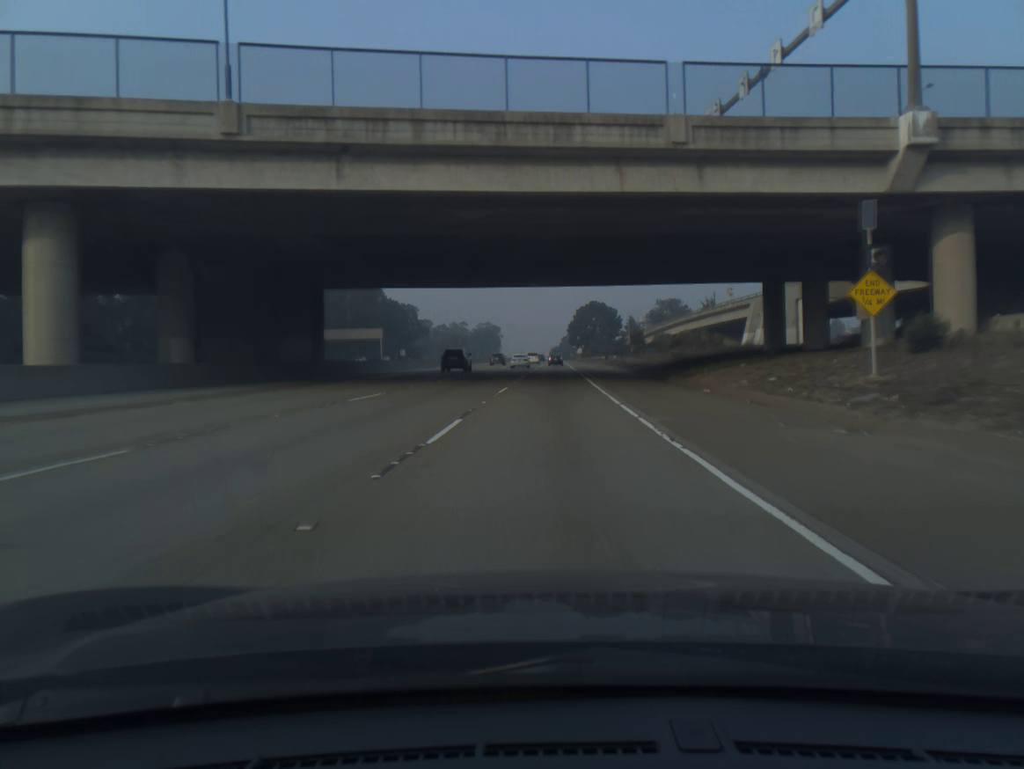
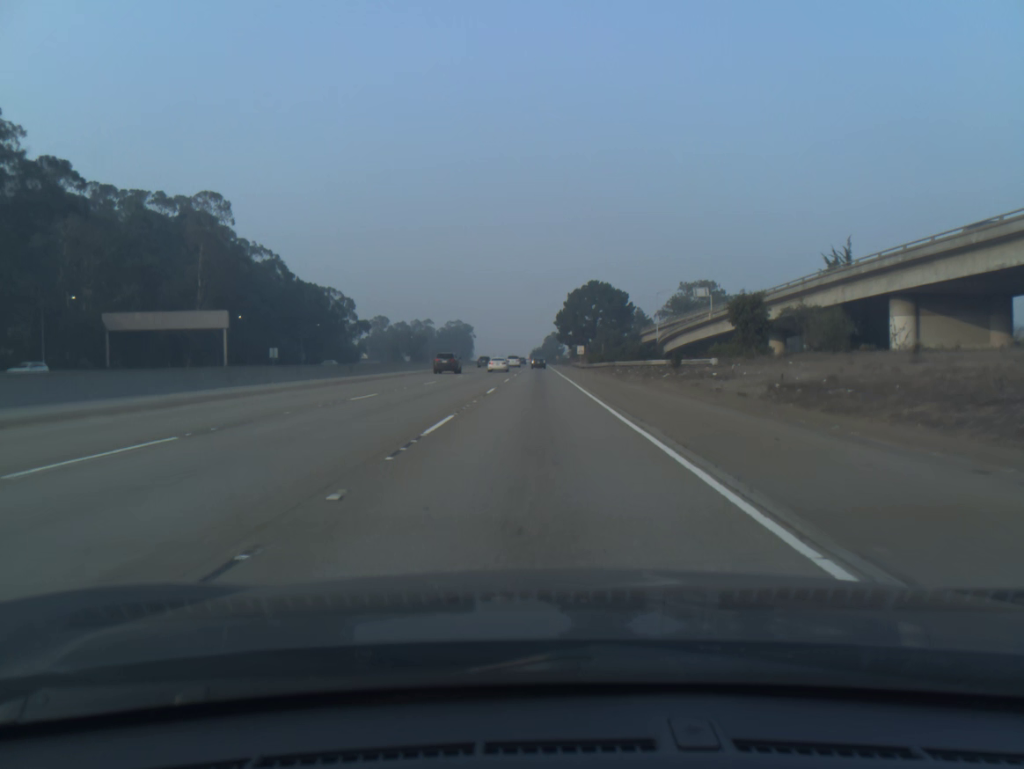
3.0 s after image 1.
(+1.7, +85.9) m; +1°
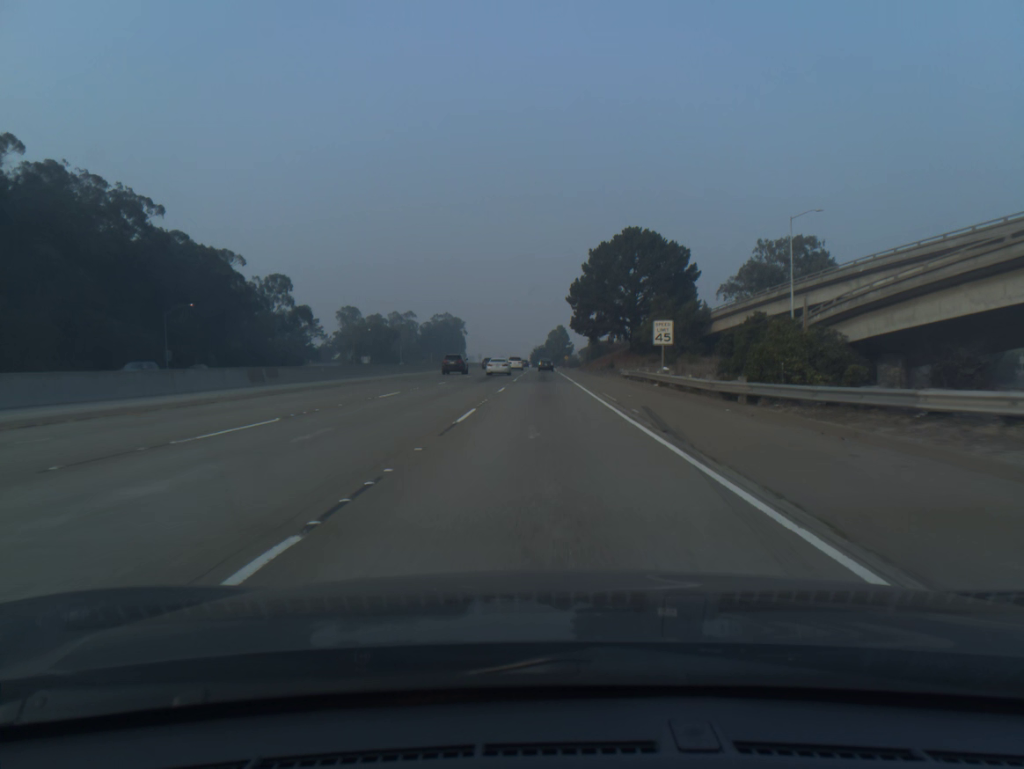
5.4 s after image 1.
(-0.3, +69.2) m; 0°
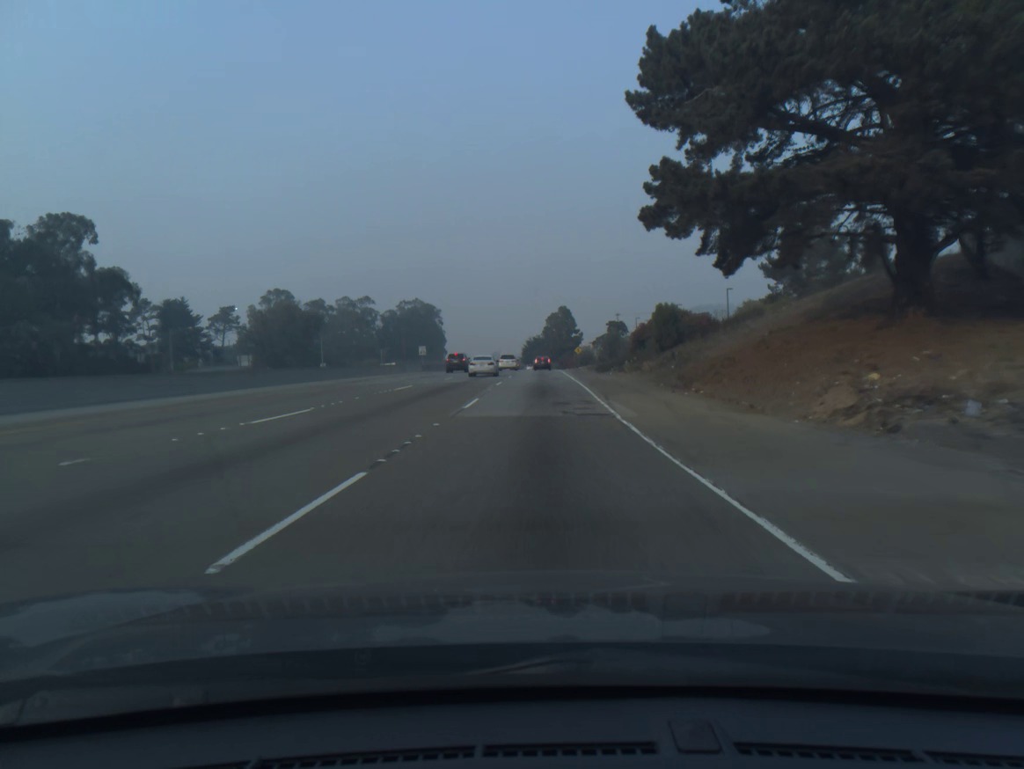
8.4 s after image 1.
(+0.4, +84.8) m; 0°
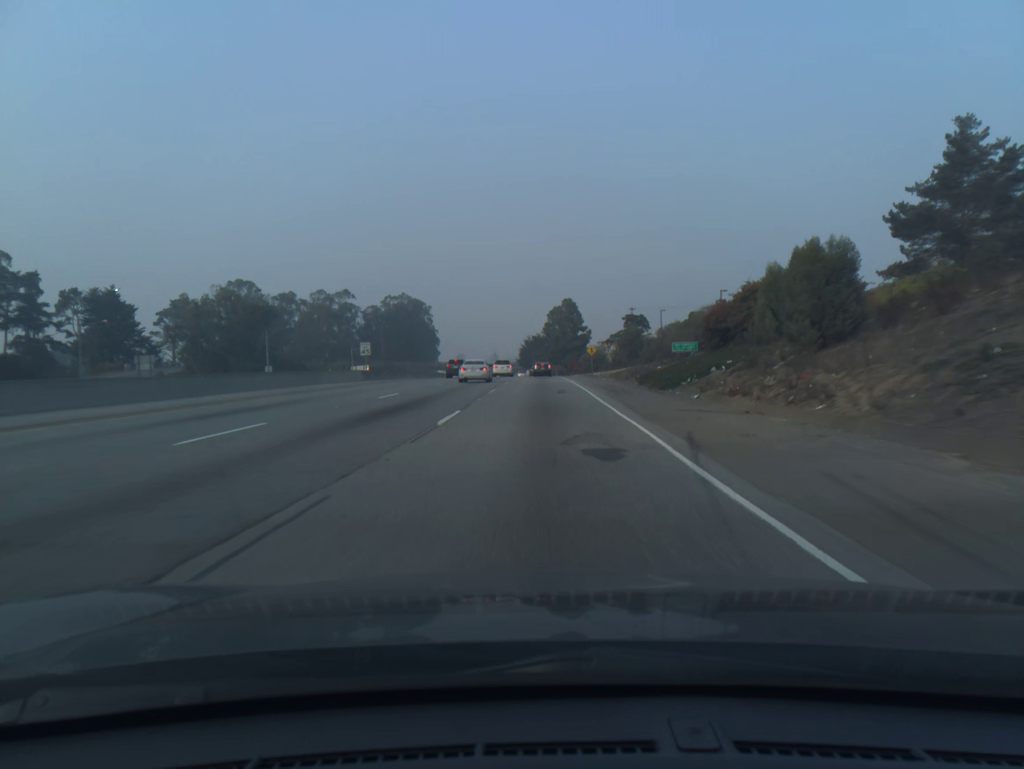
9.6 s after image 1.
(0.0, +33.2) m; 0°
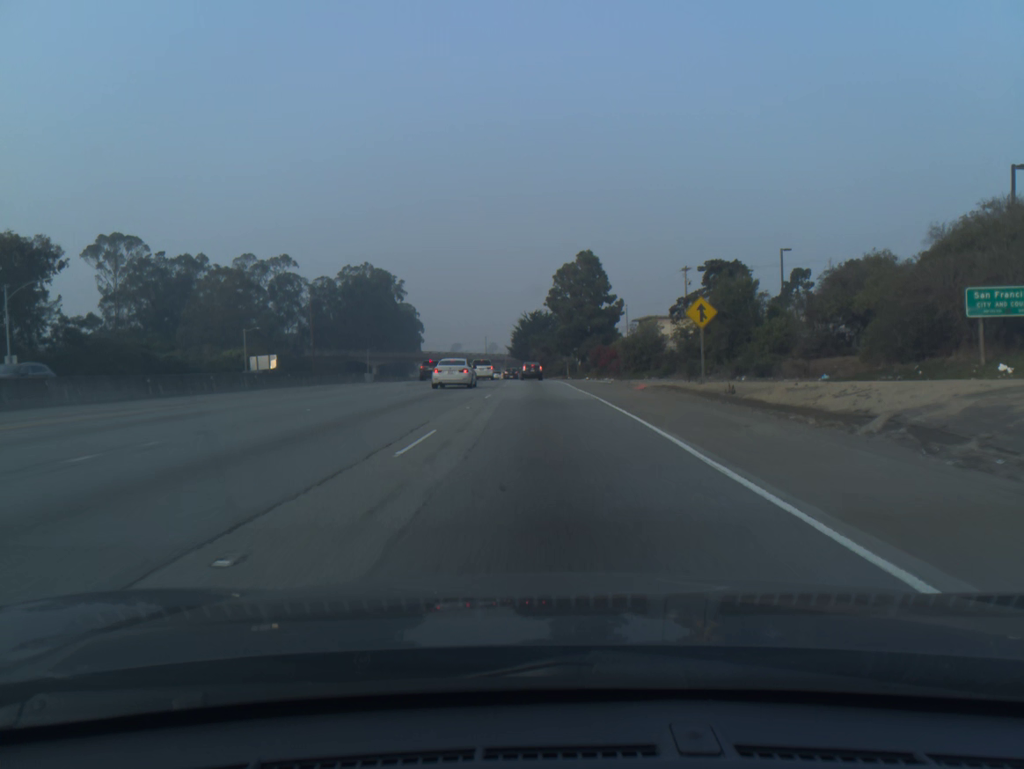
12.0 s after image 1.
(-0.1, +63.3) m; 0°
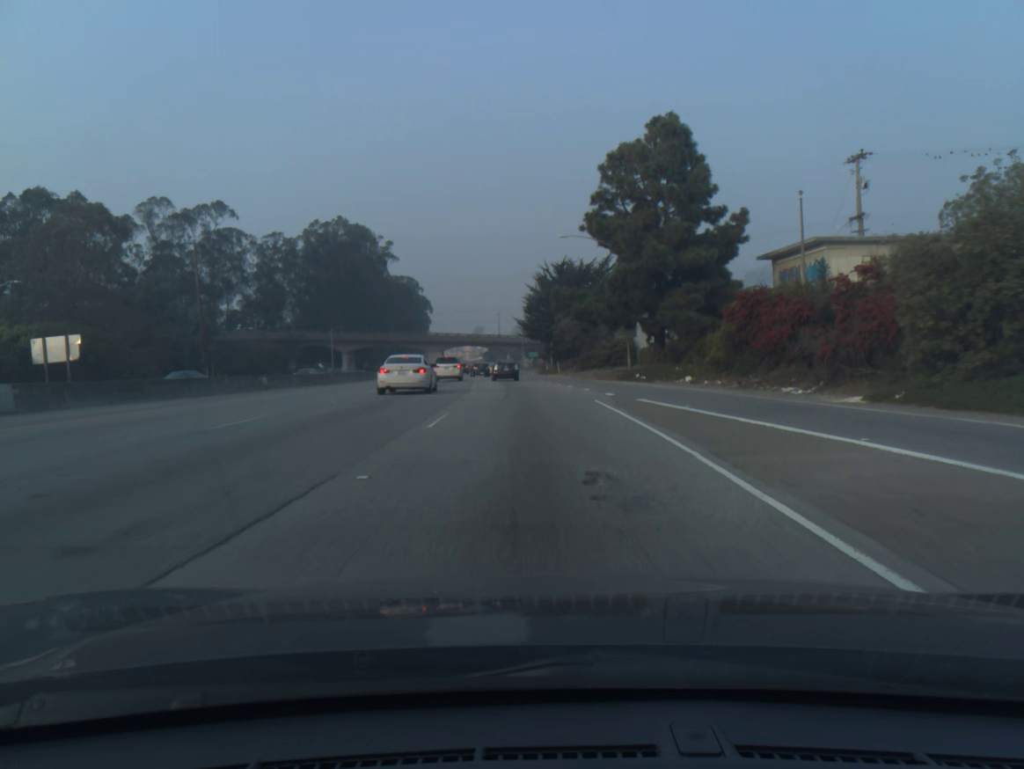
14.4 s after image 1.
(-0.4, +55.7) m; -2°
